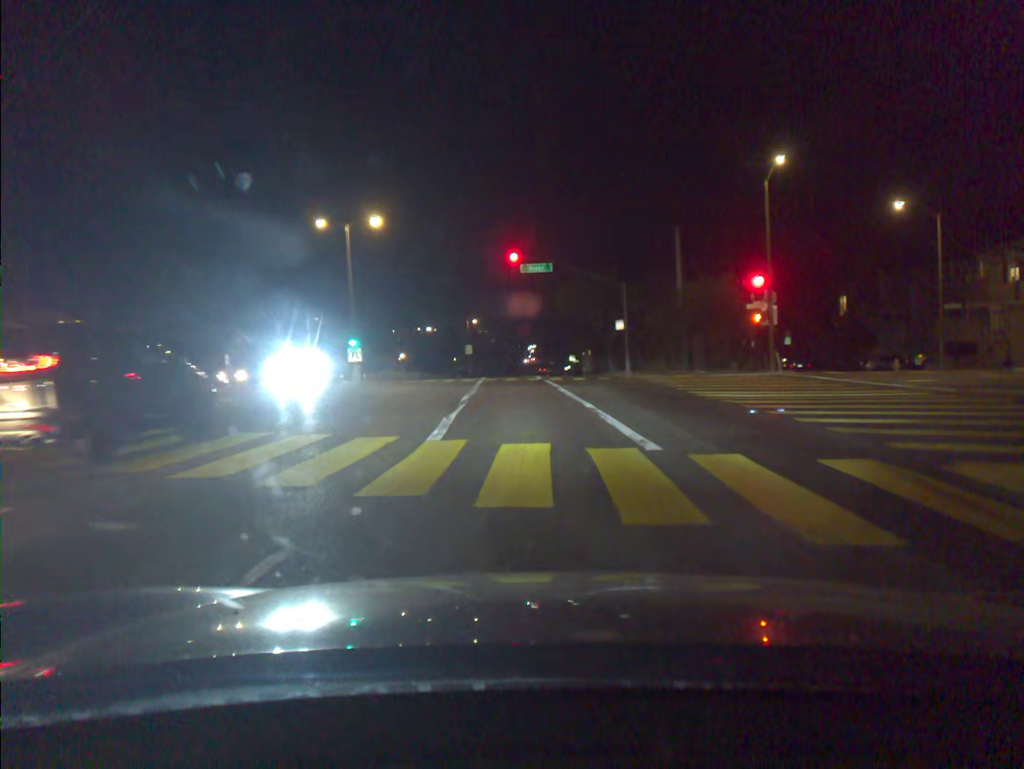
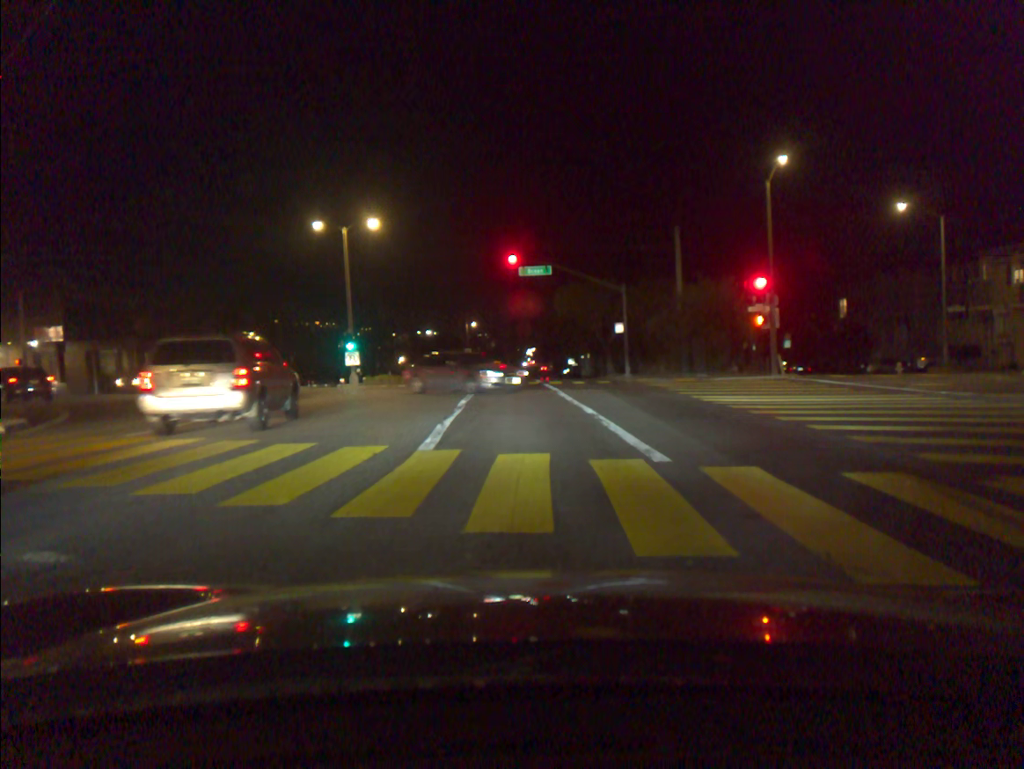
(0.0, +0.7) m; 0°
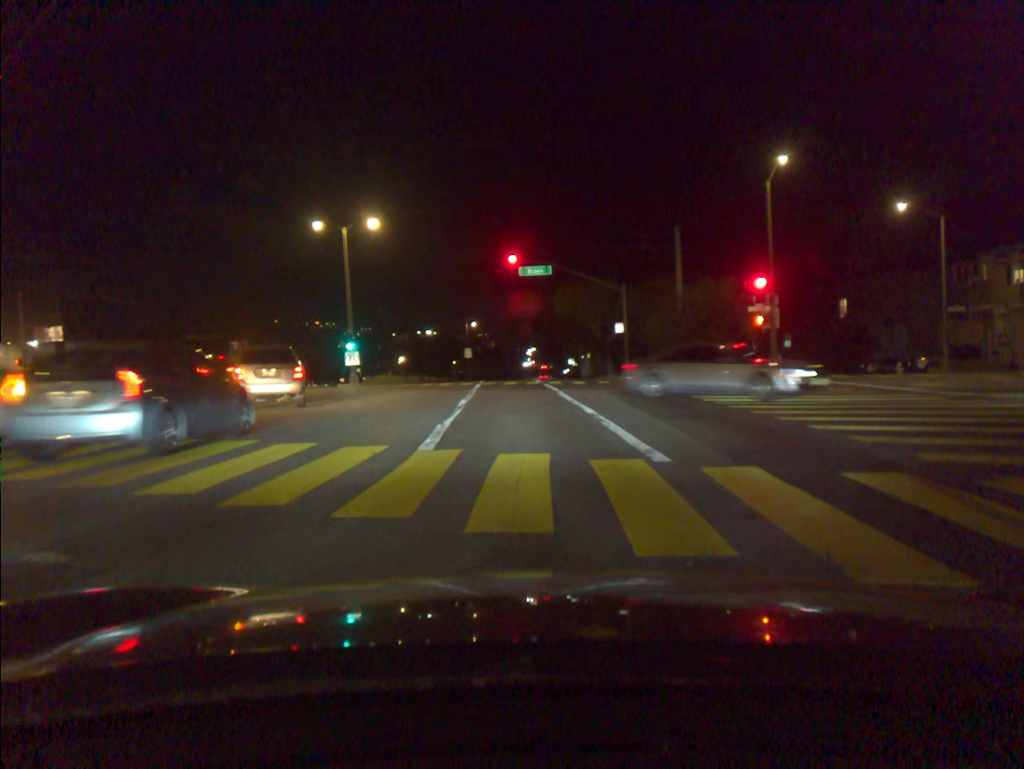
(0.0, 0.0) m; 0°
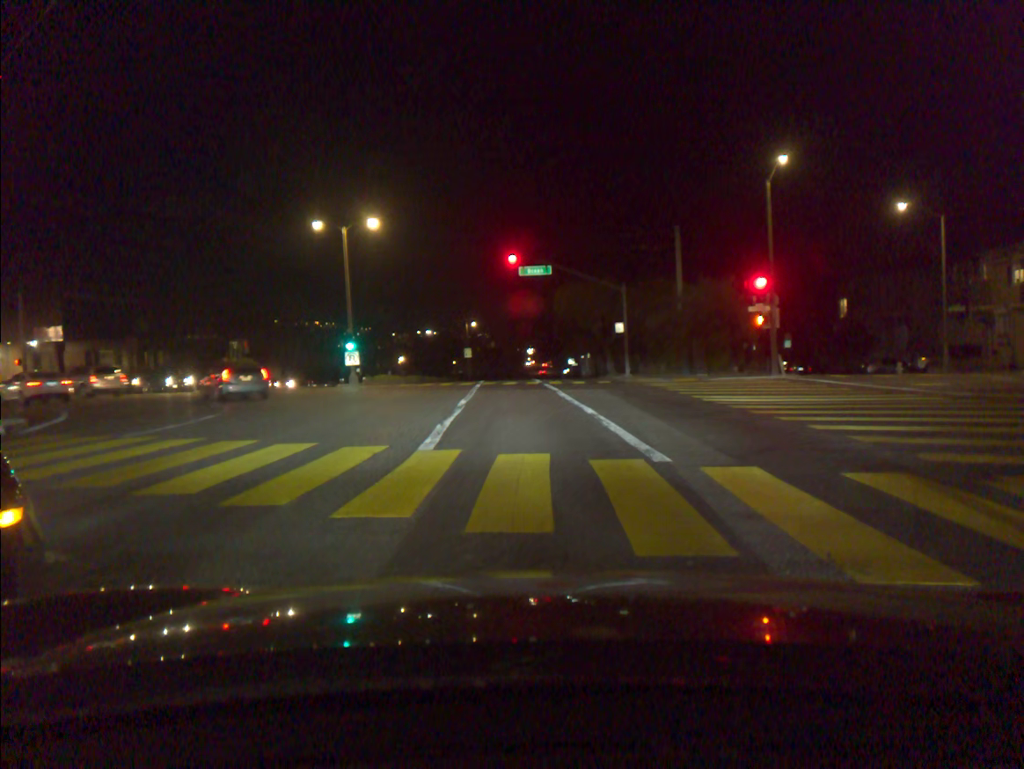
(0.0, 0.0) m; 0°
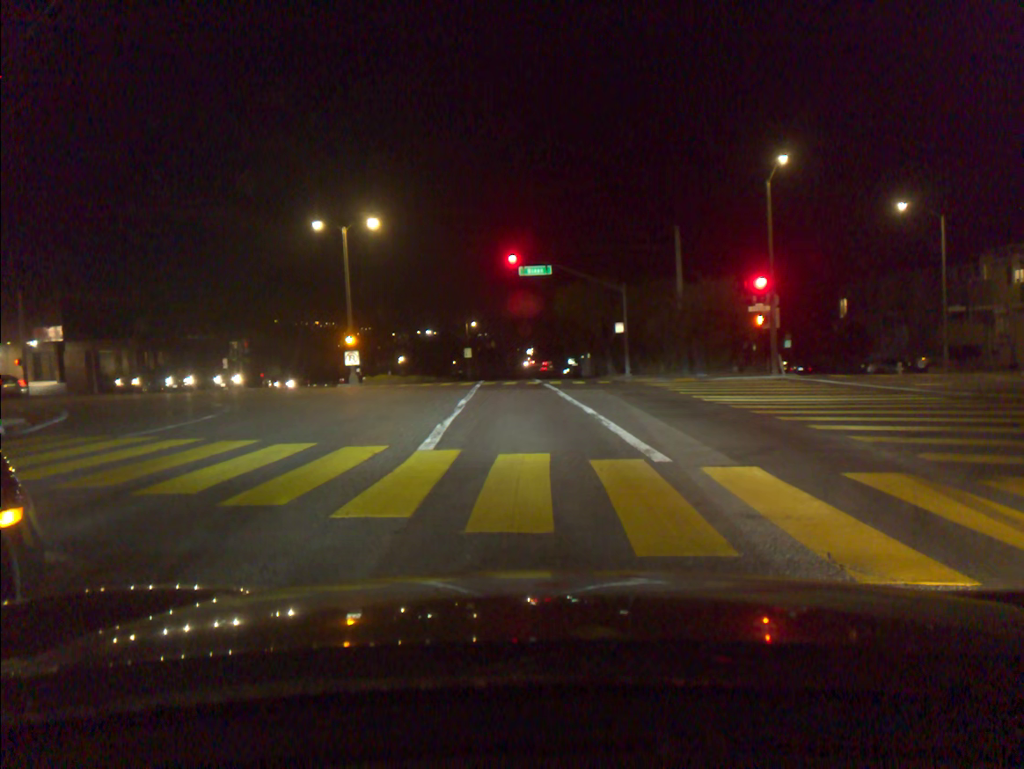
(0.0, 0.0) m; 0°
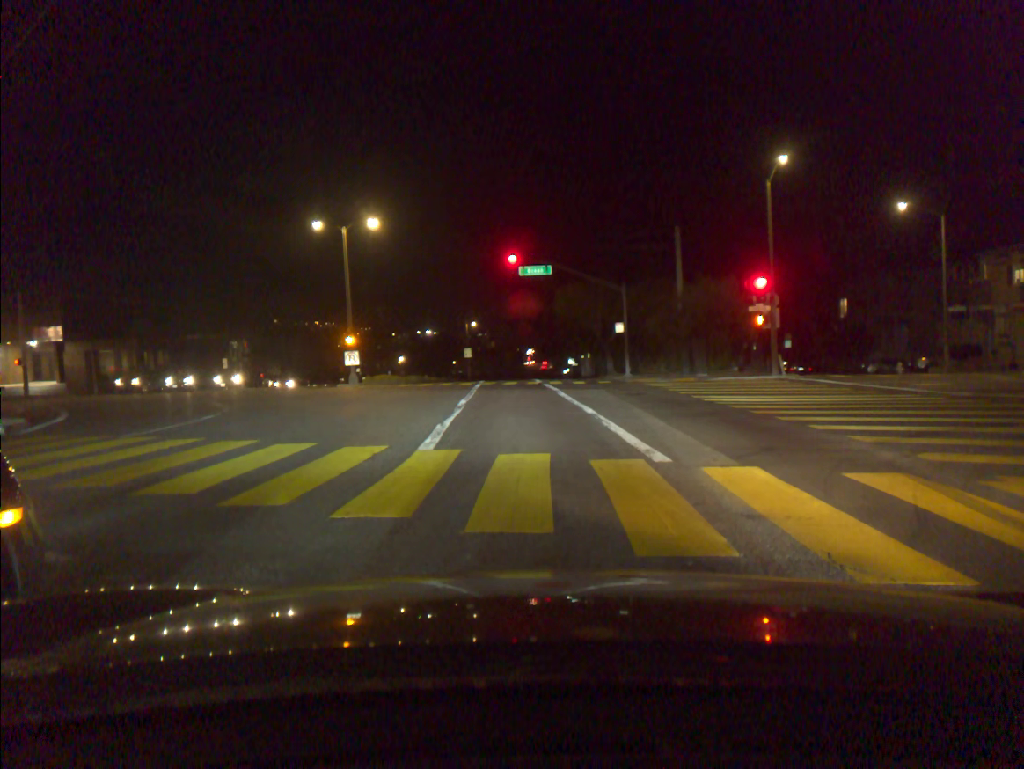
(0.0, 0.0) m; 0°
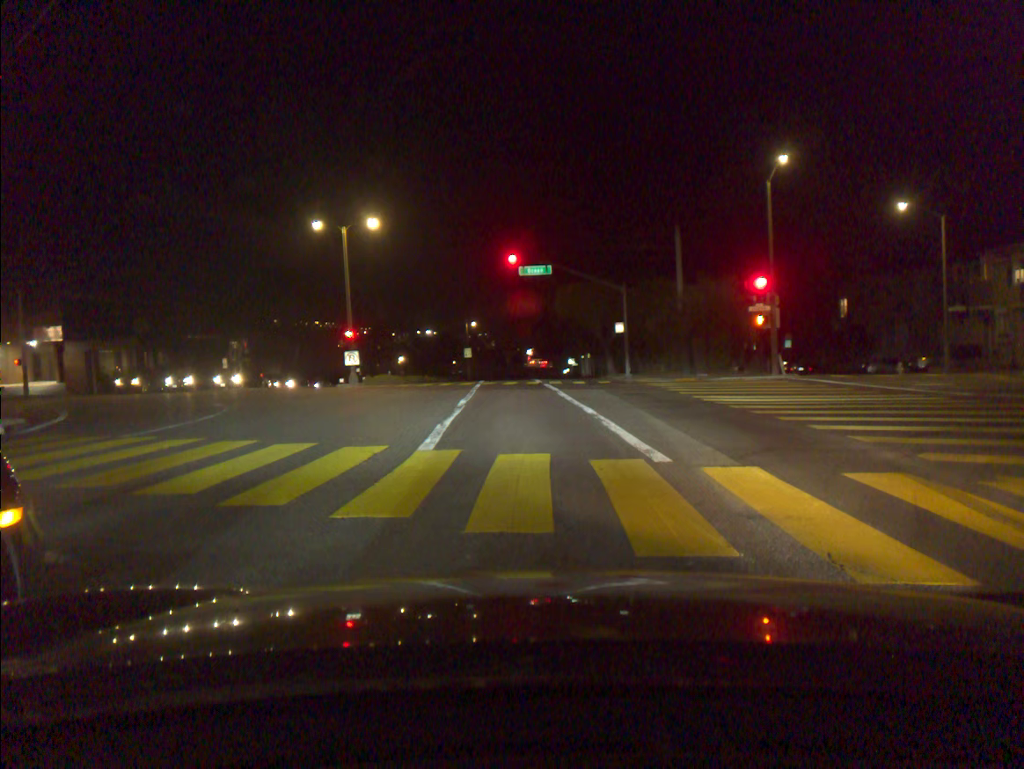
(0.0, 0.0) m; 0°
